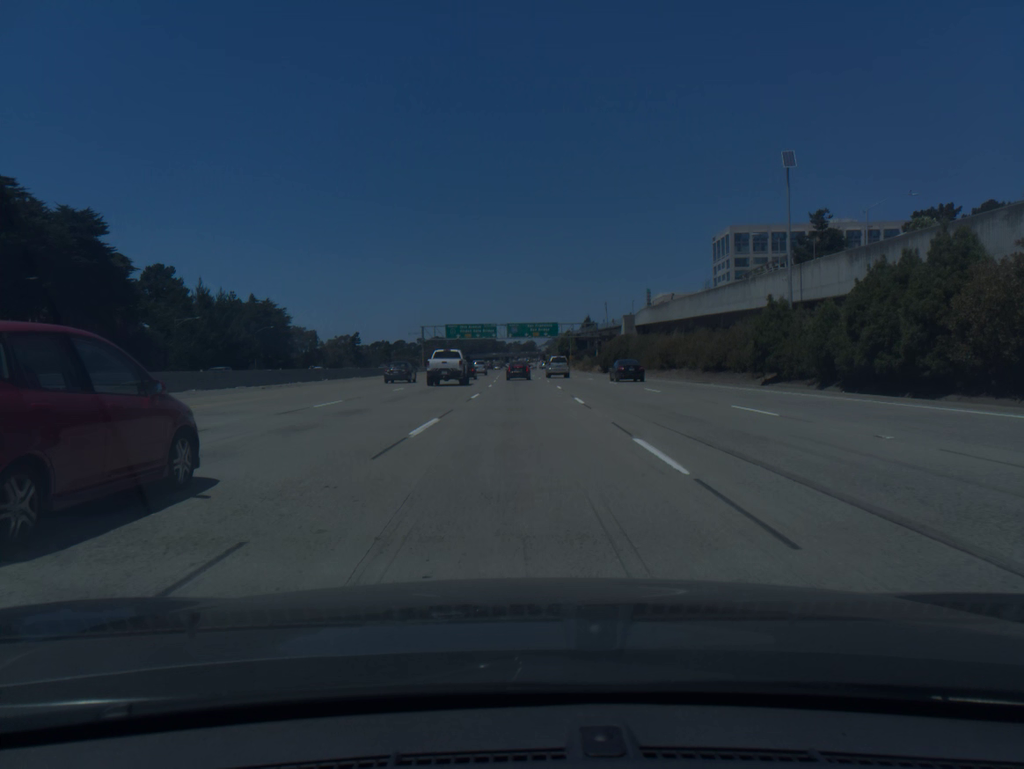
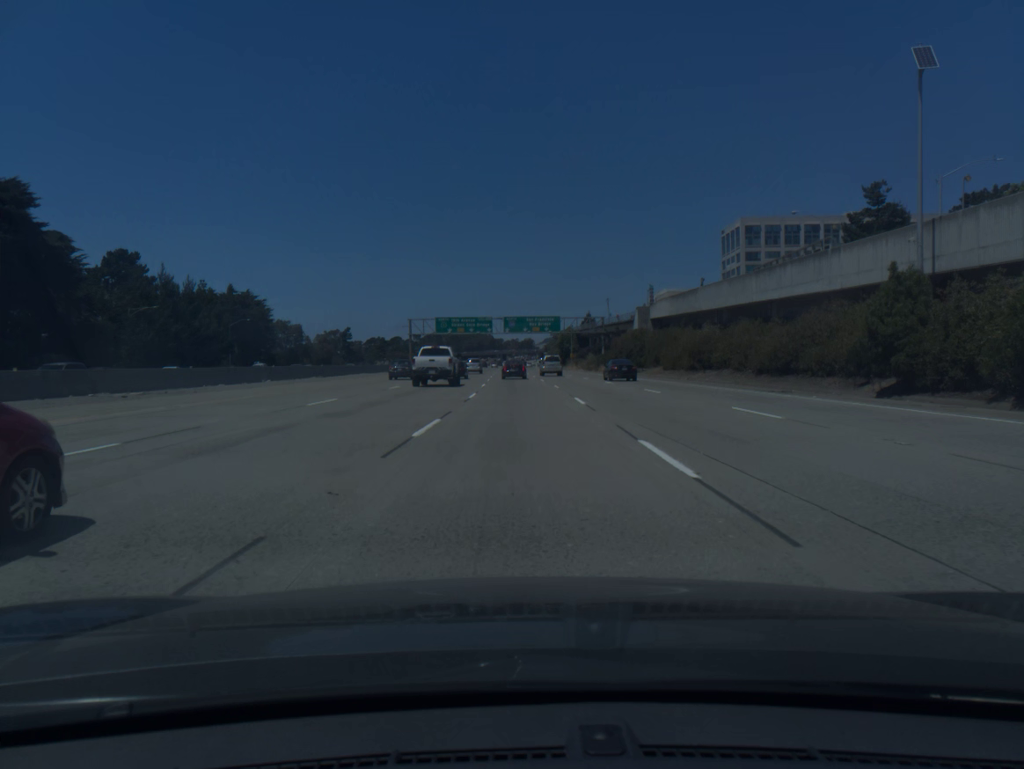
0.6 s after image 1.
(0.0, +14.7) m; 0°
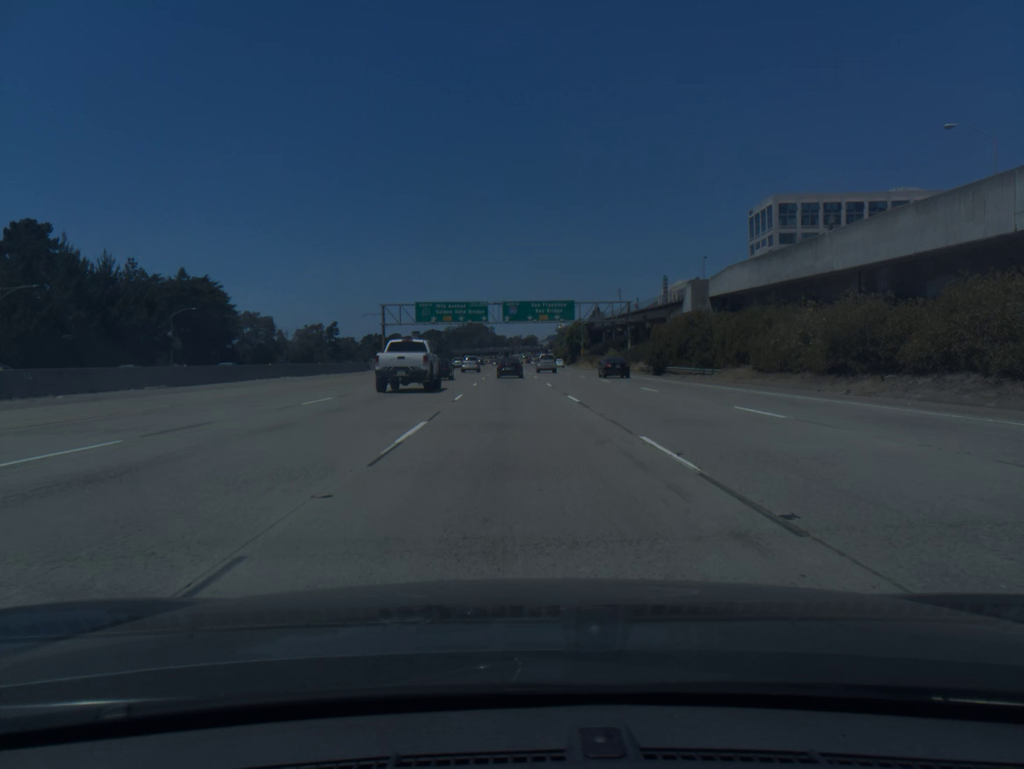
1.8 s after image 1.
(0.0, +28.8) m; 0°
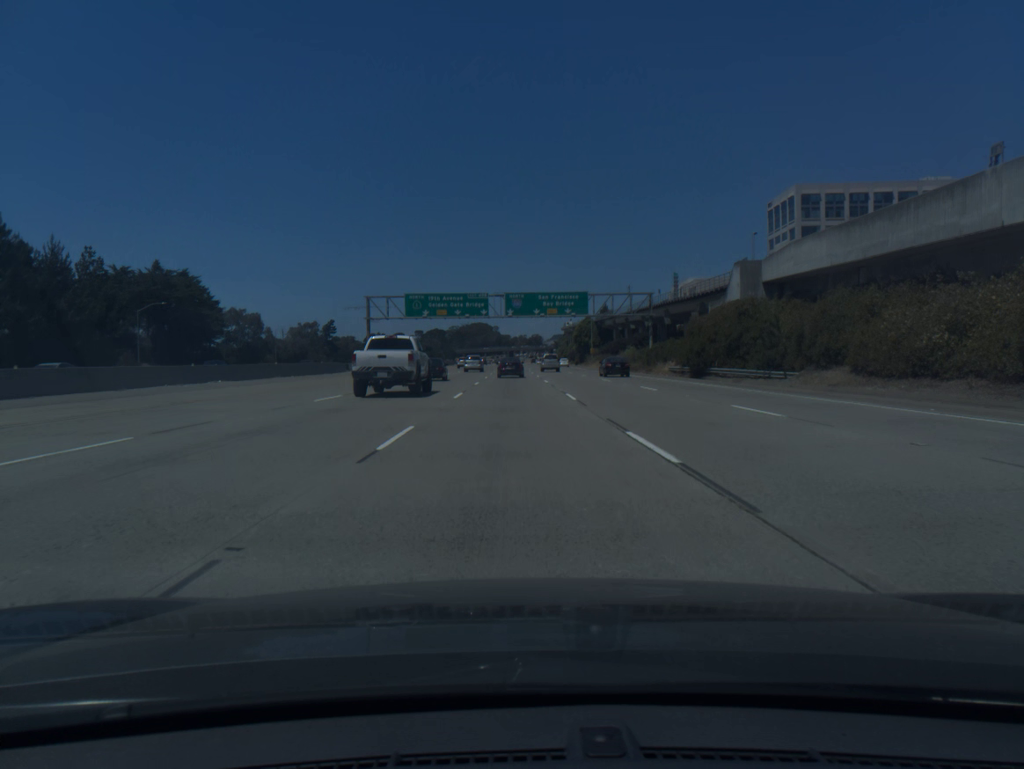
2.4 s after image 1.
(0.0, +14.0) m; 0°
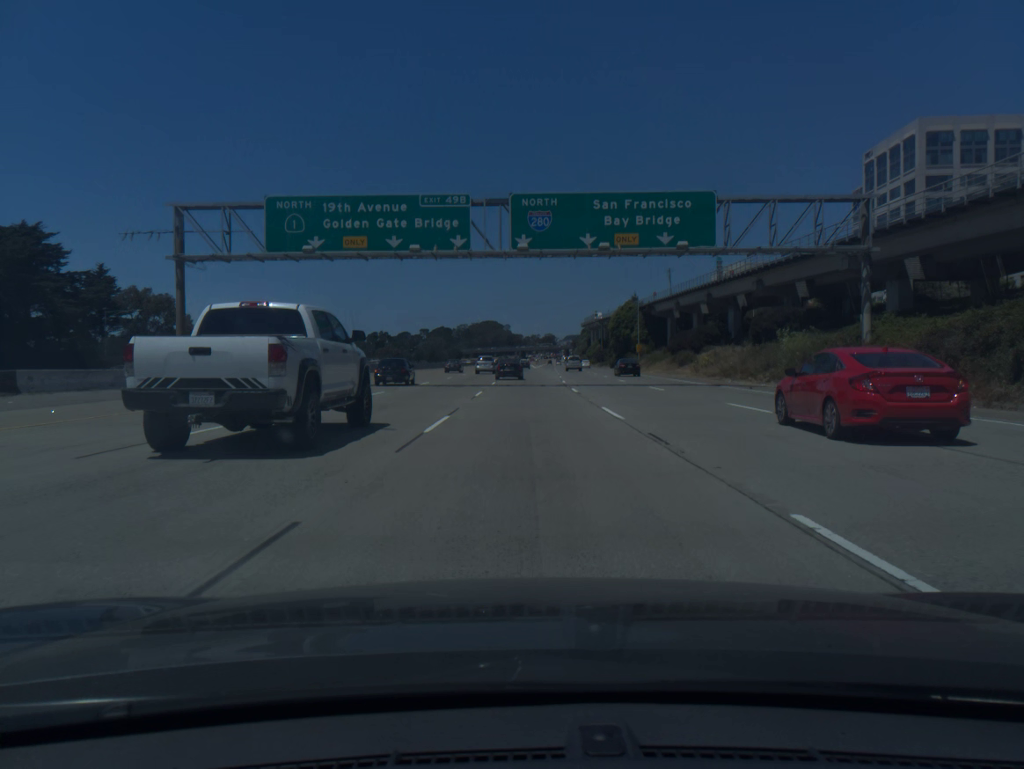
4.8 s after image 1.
(-0.6, +54.7) m; -1°
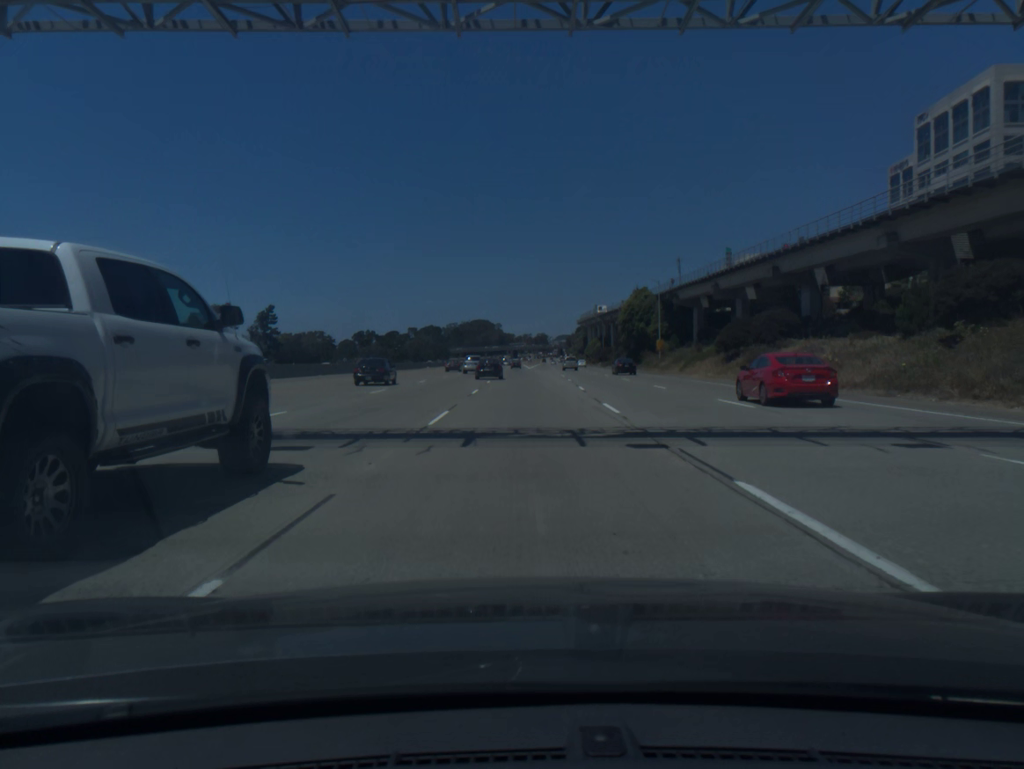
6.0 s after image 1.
(+0.1, +26.9) m; +1°
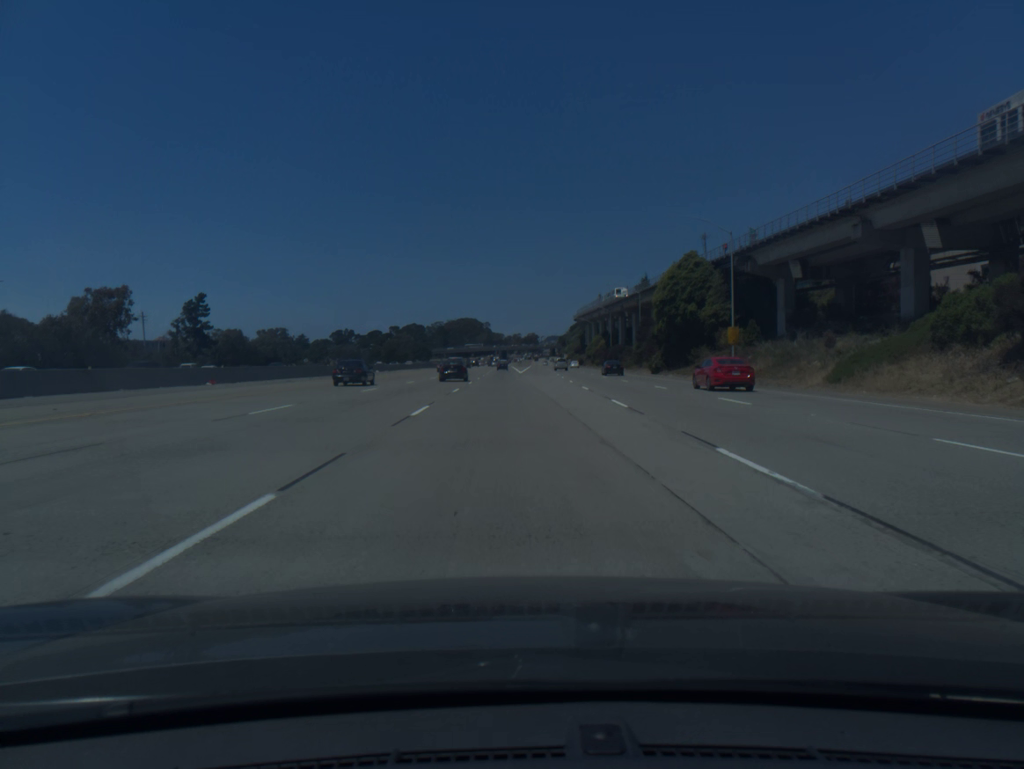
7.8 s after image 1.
(+0.4, +40.0) m; +1°
